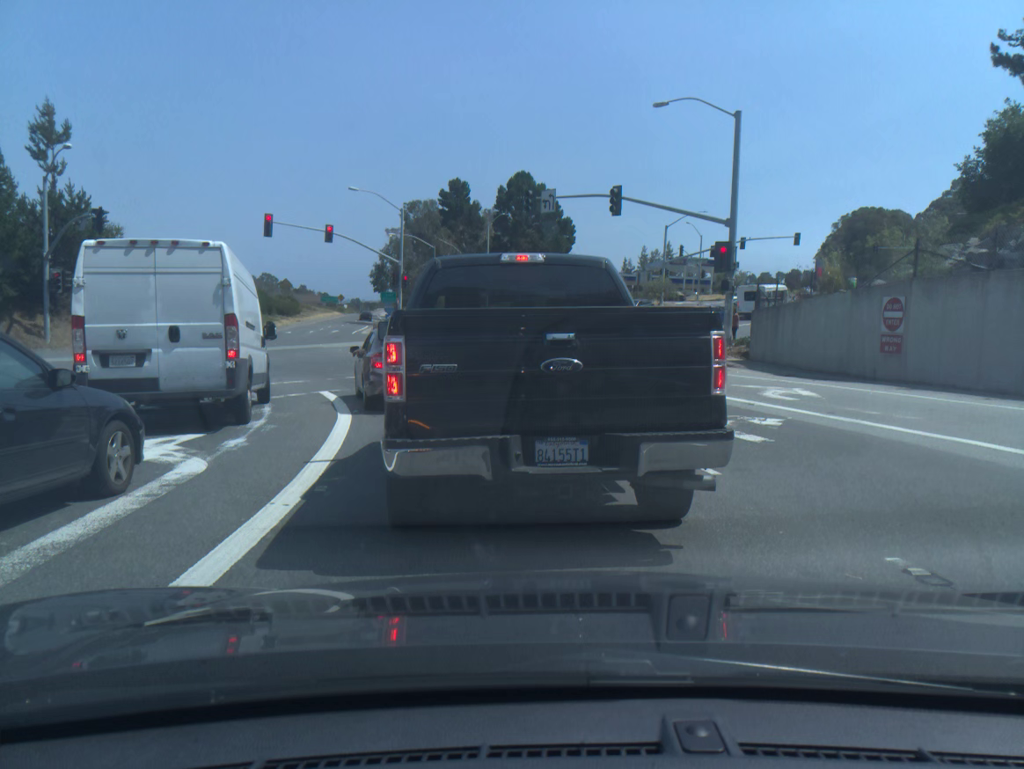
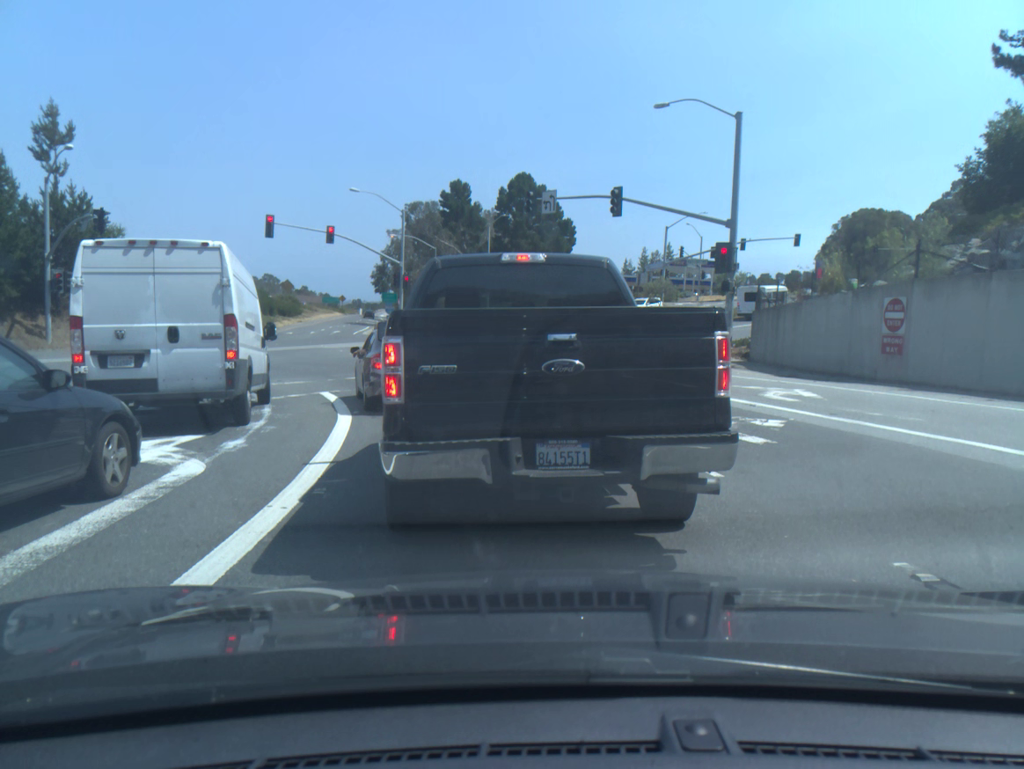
(0.0, +0.1) m; 0°
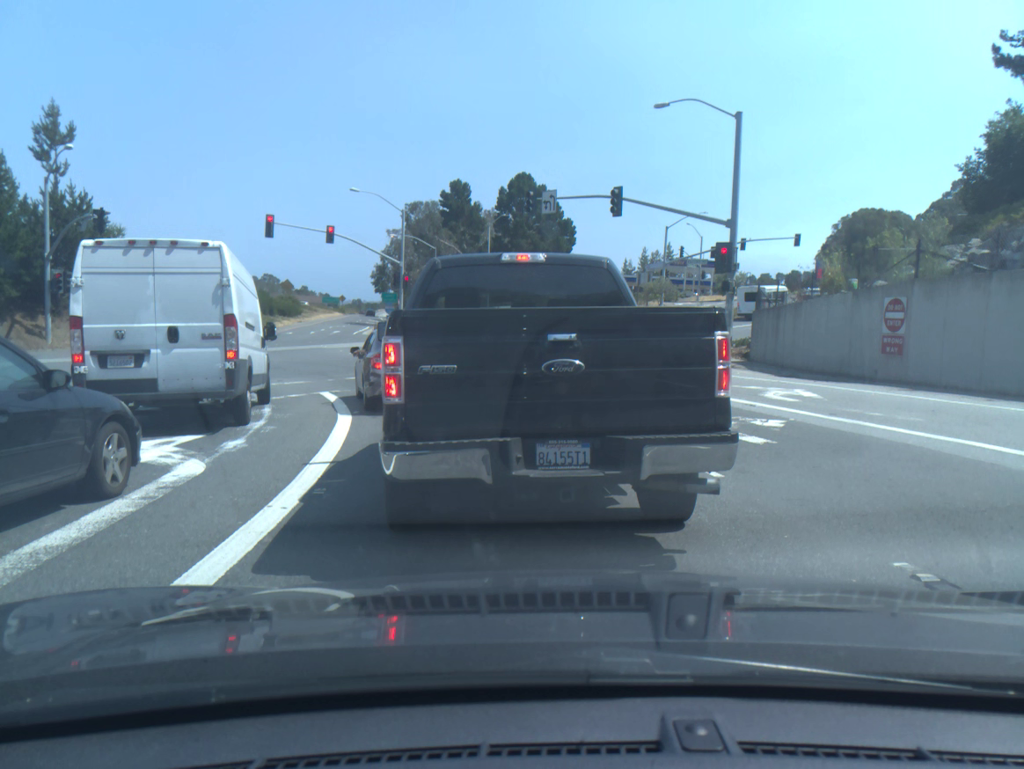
(0.0, 0.0) m; 0°
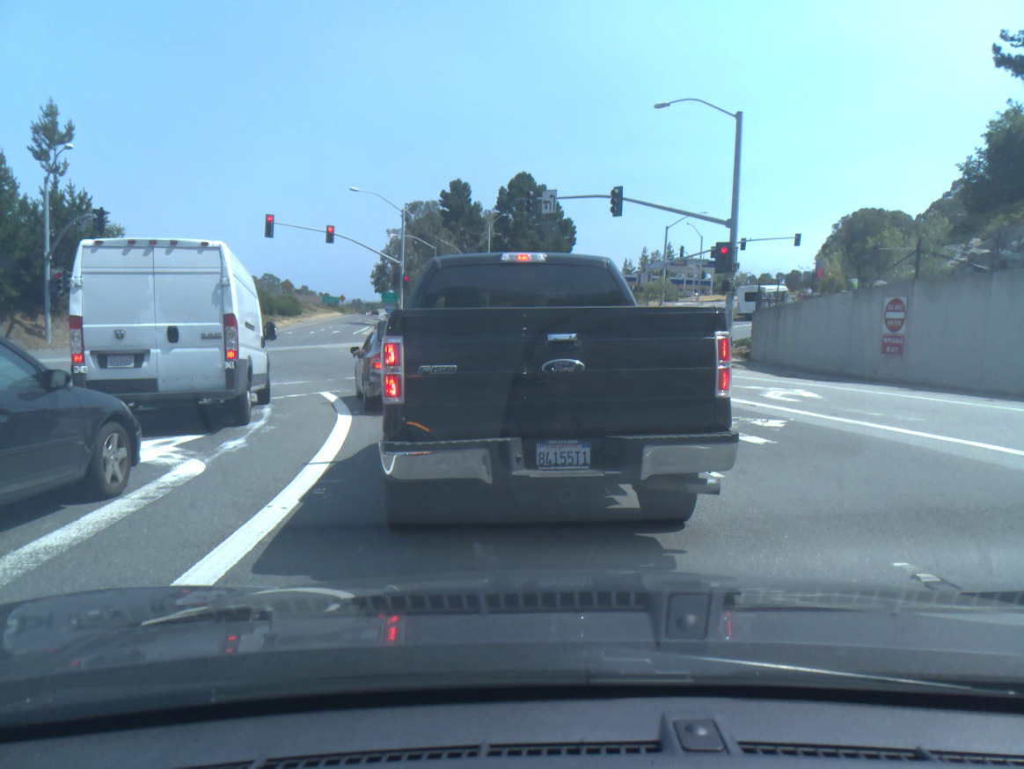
(-0.1, 0.0) m; 0°
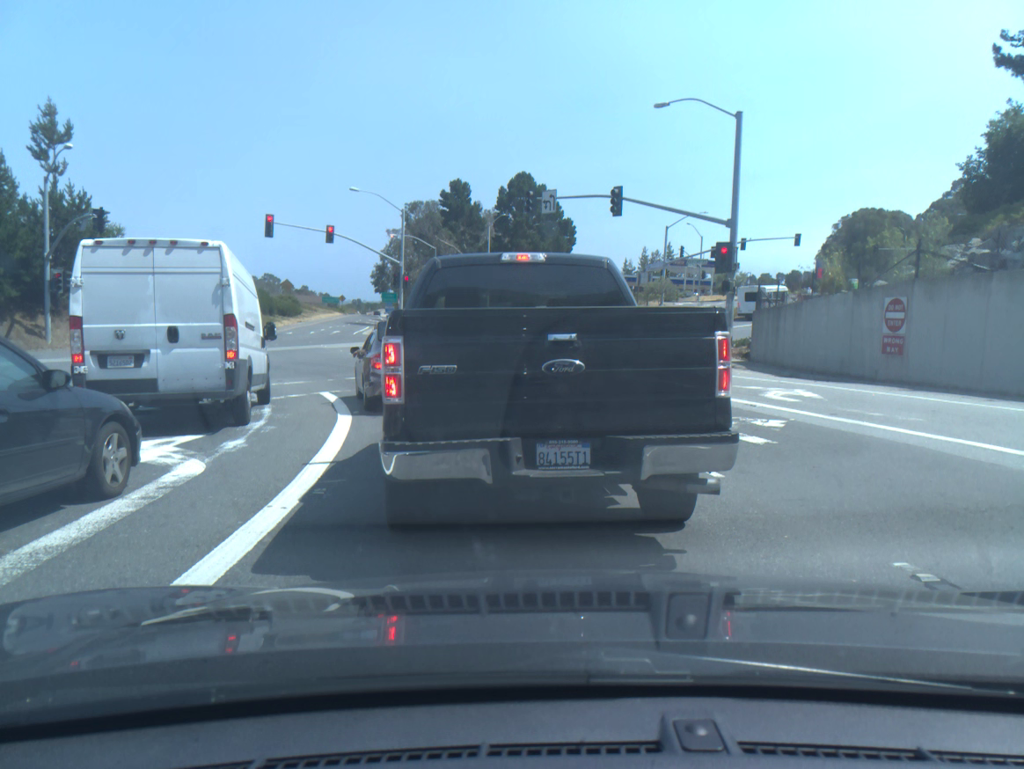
(0.0, 0.0) m; 0°
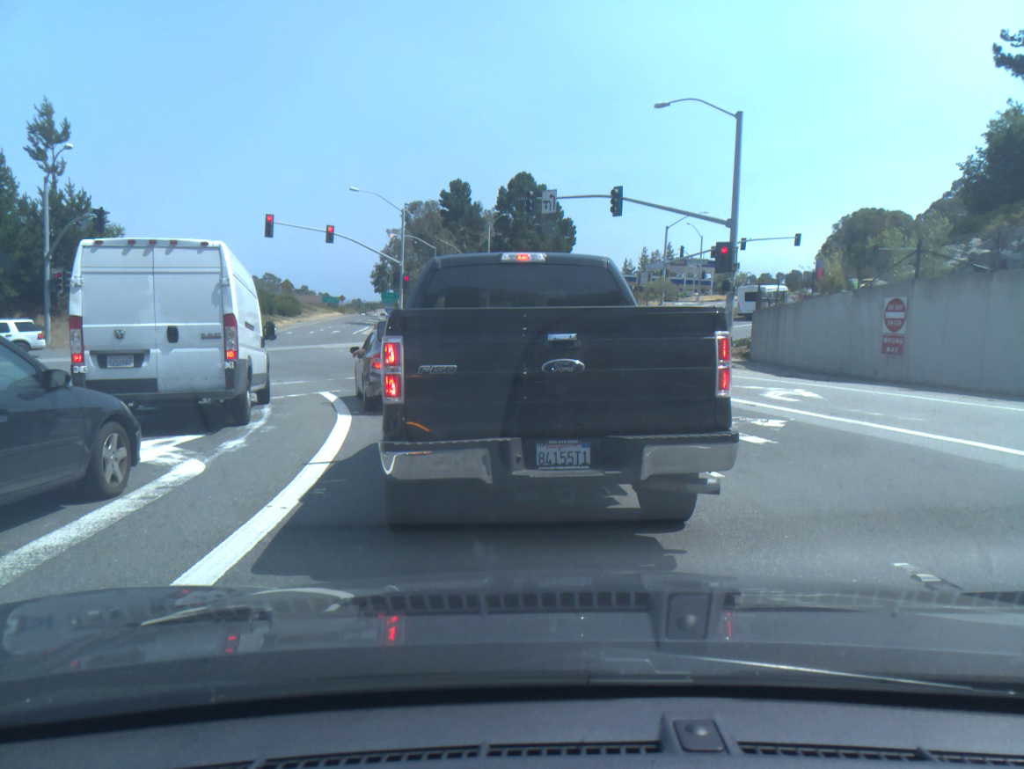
(0.0, 0.0) m; 0°
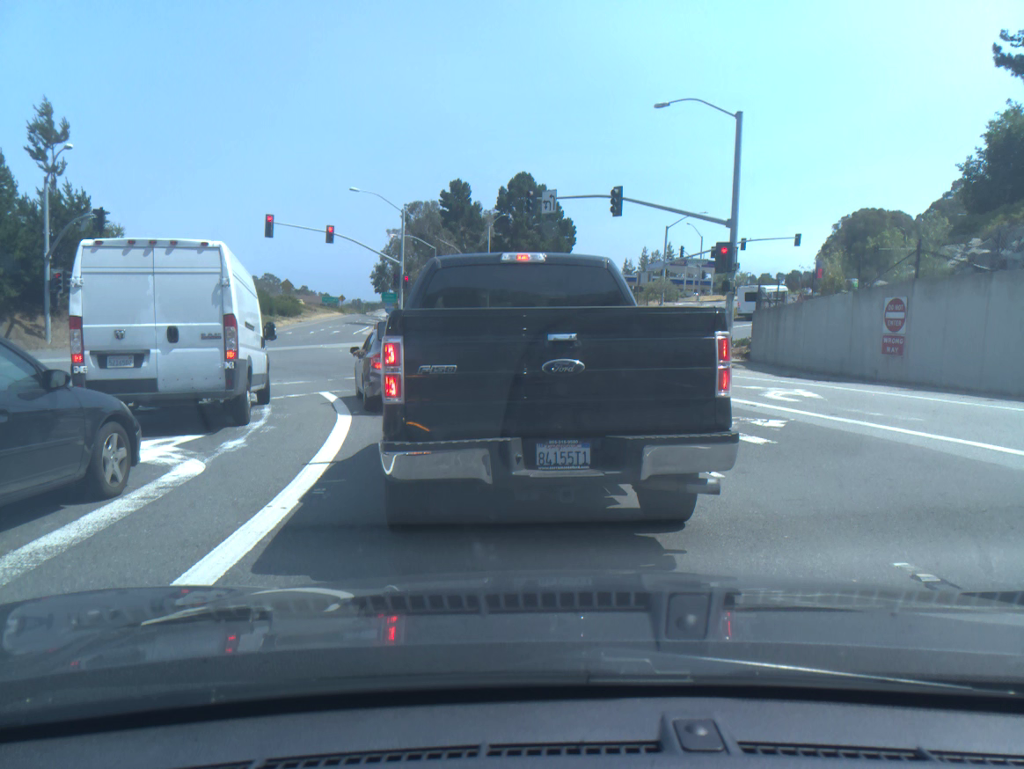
(0.0, 0.0) m; 0°
